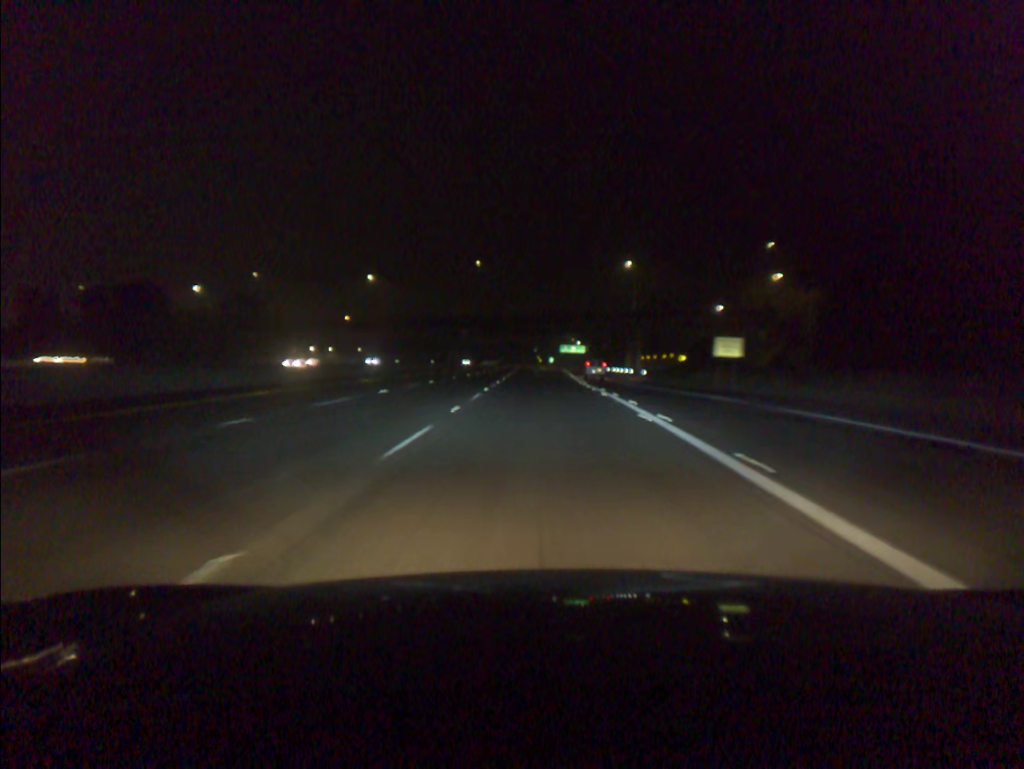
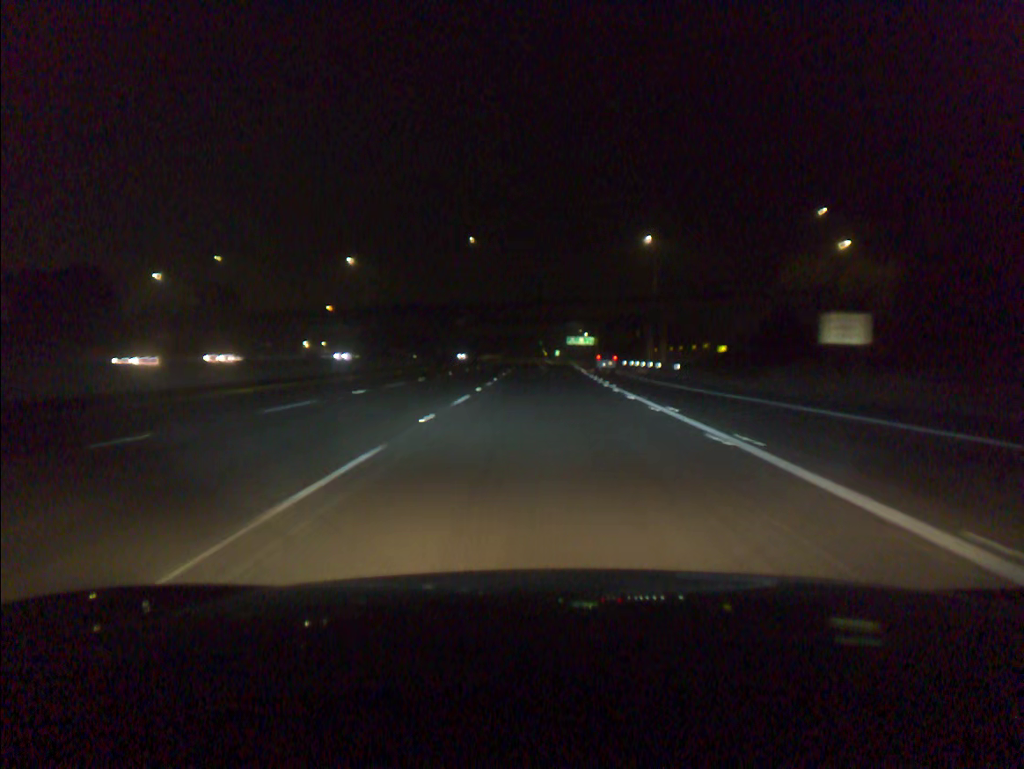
(-0.1, +18.7) m; 0°
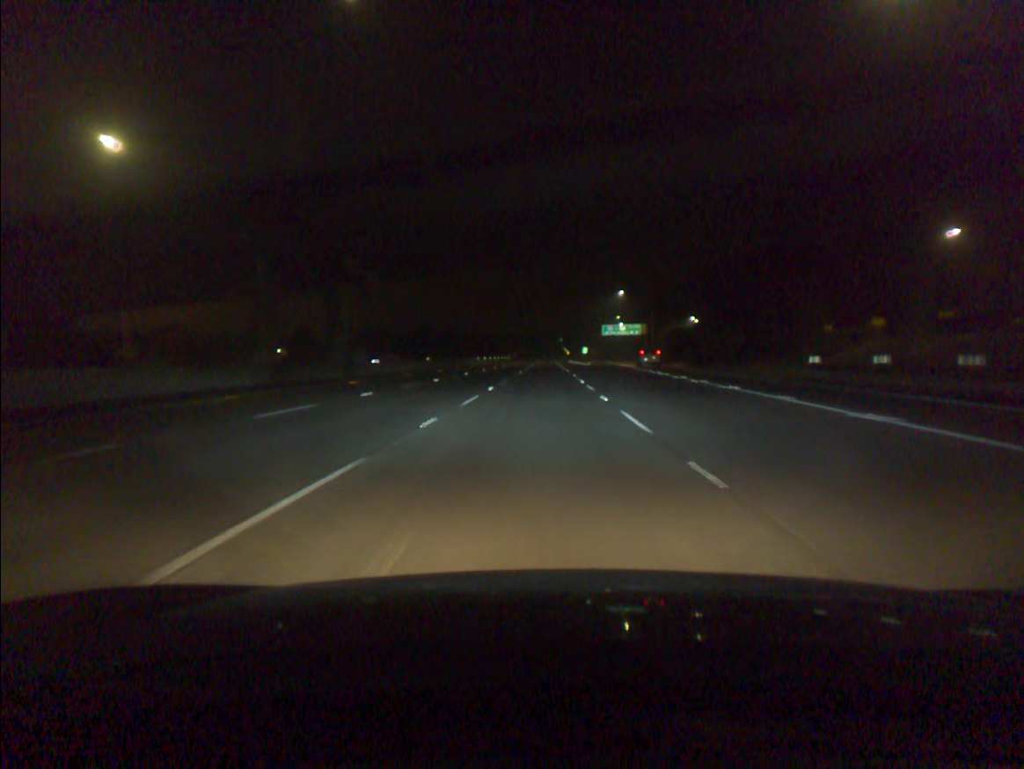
(-0.9, +75.5) m; -1°
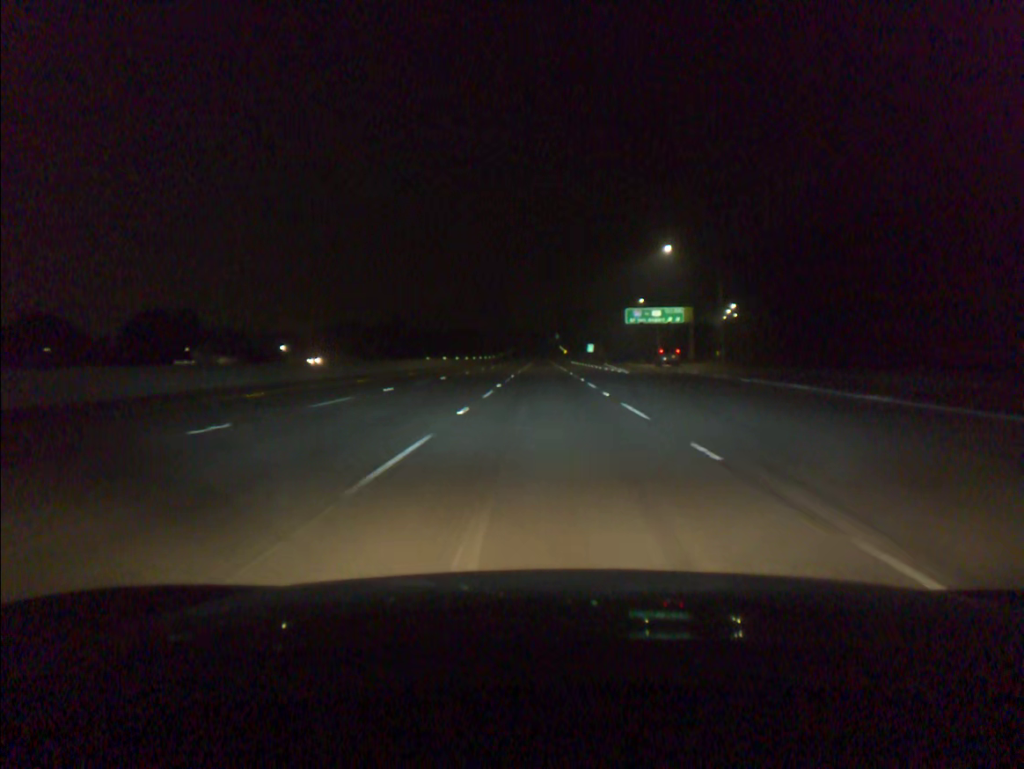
(+0.1, +56.6) m; +1°
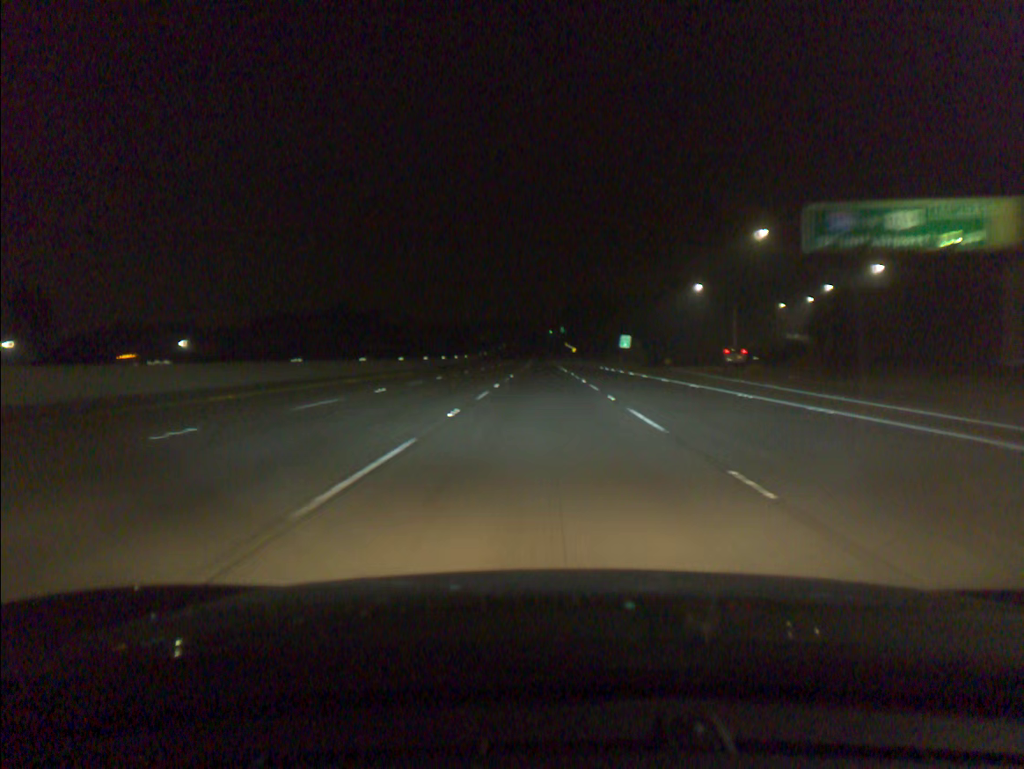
(+0.2, +75.0) m; 0°
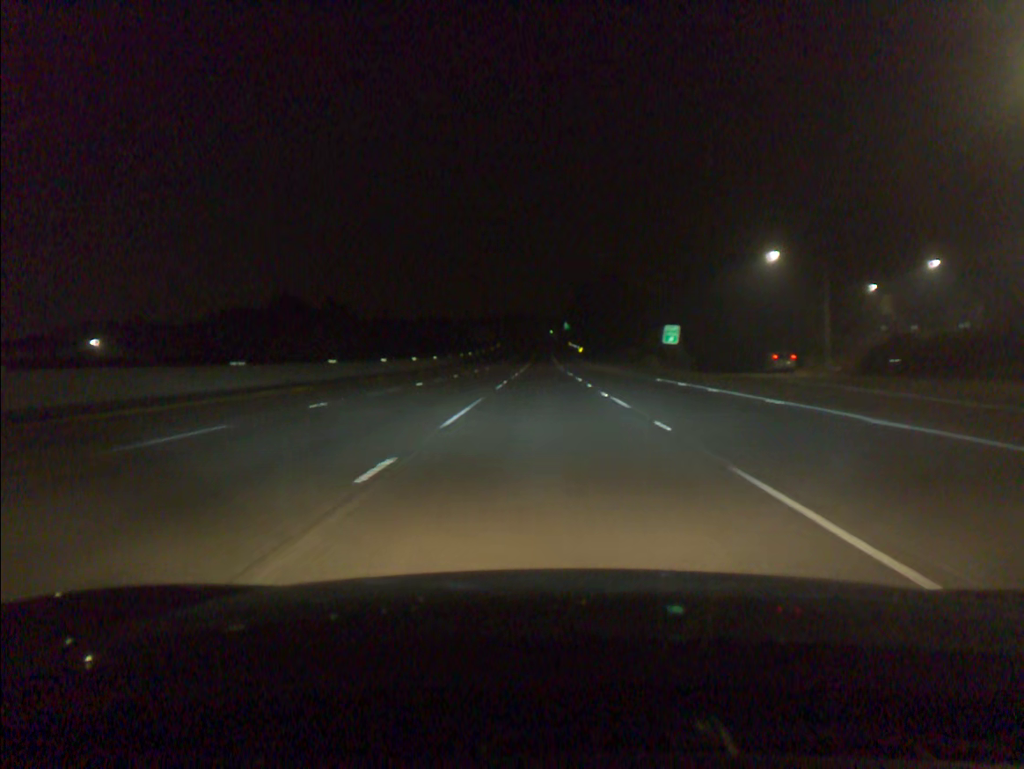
(0.0, +37.4) m; 0°
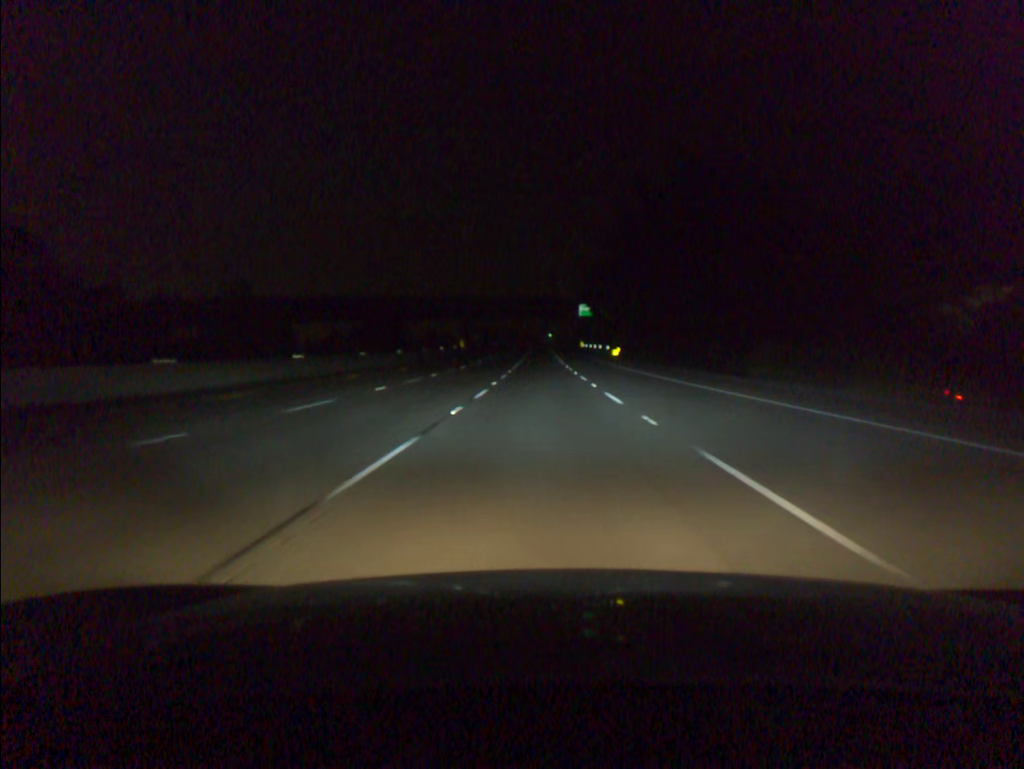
(+0.1, +93.6) m; 0°
